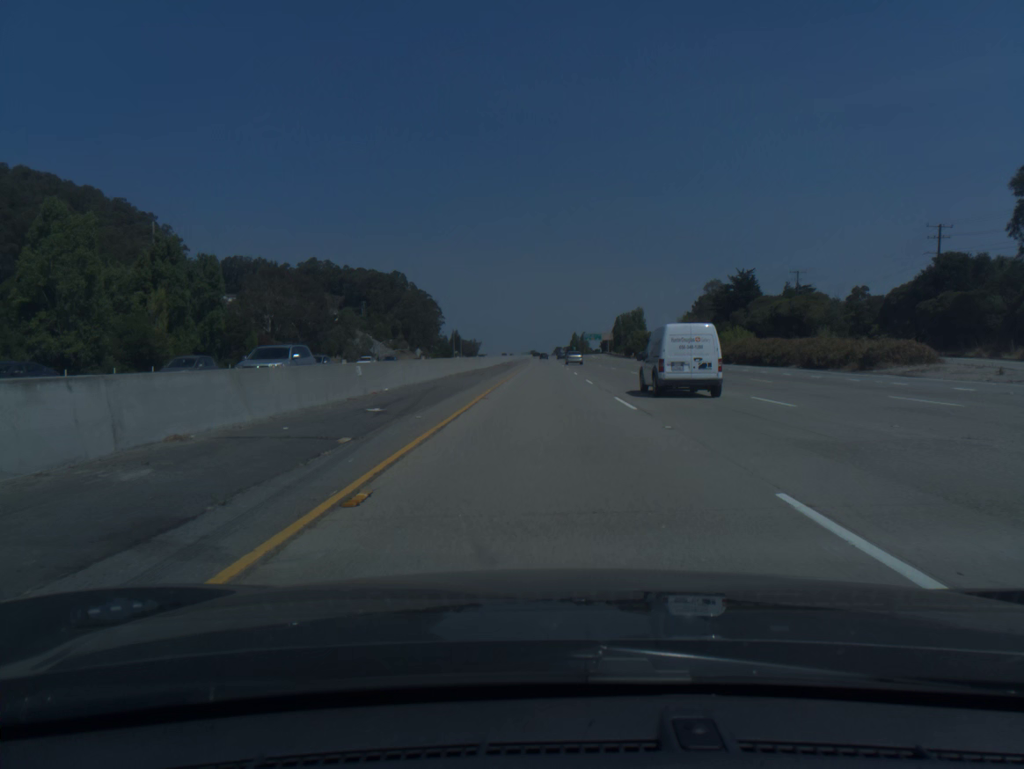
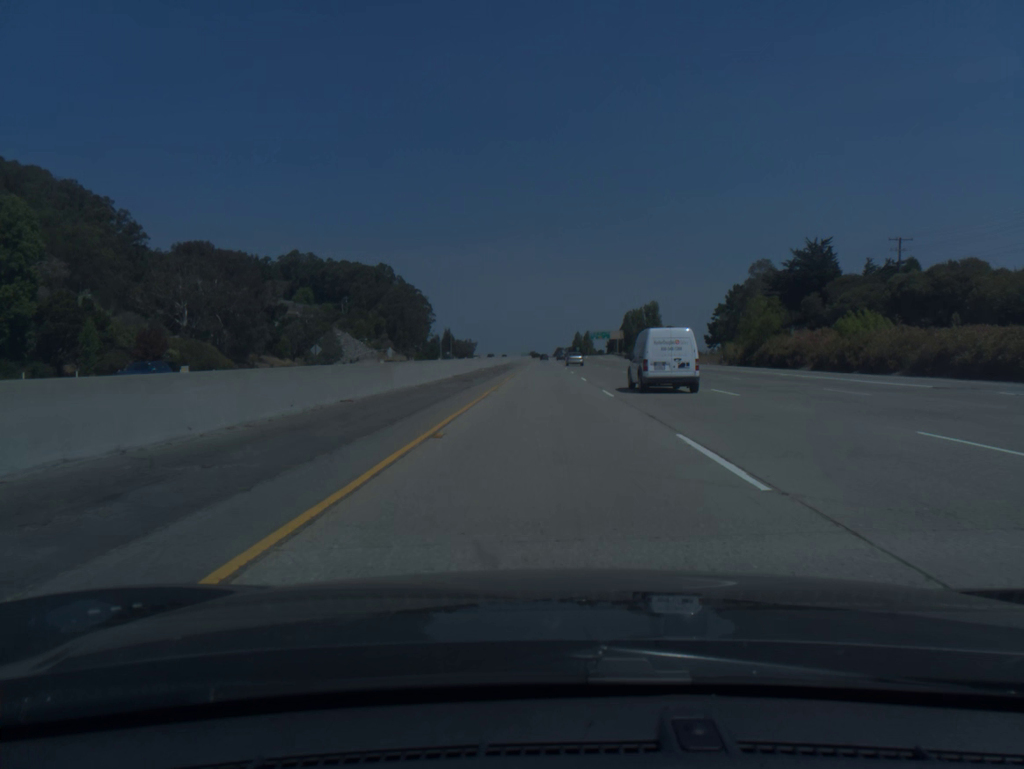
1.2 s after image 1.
(0.0, +38.6) m; 0°
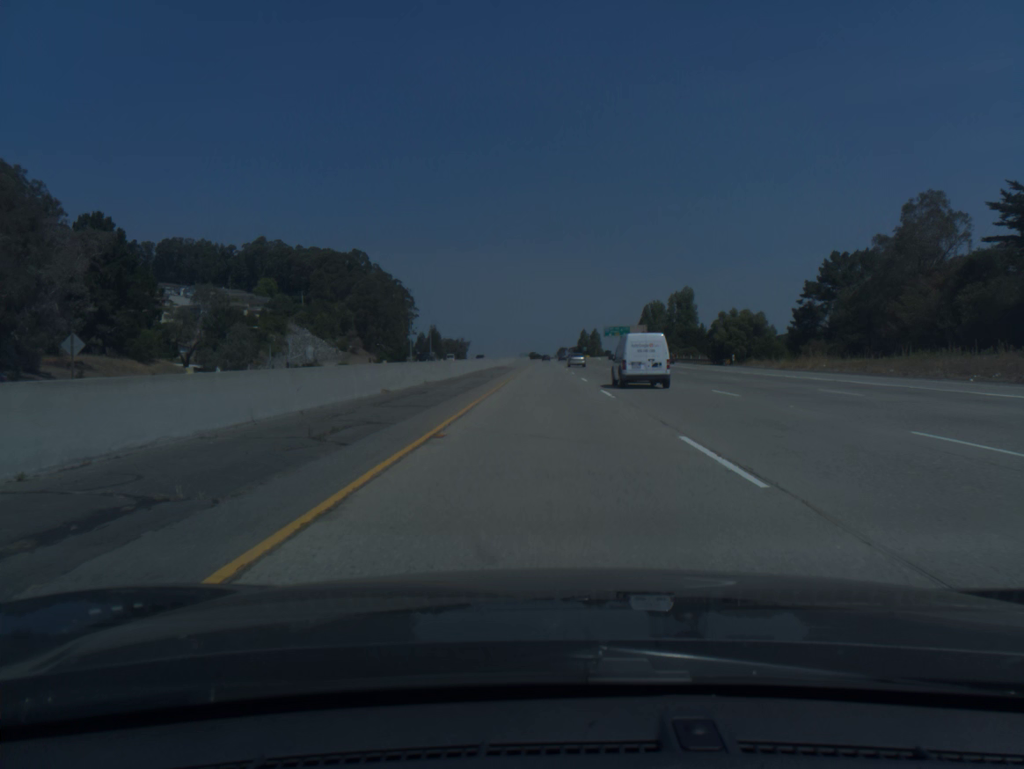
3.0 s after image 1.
(-0.1, +58.1) m; 0°
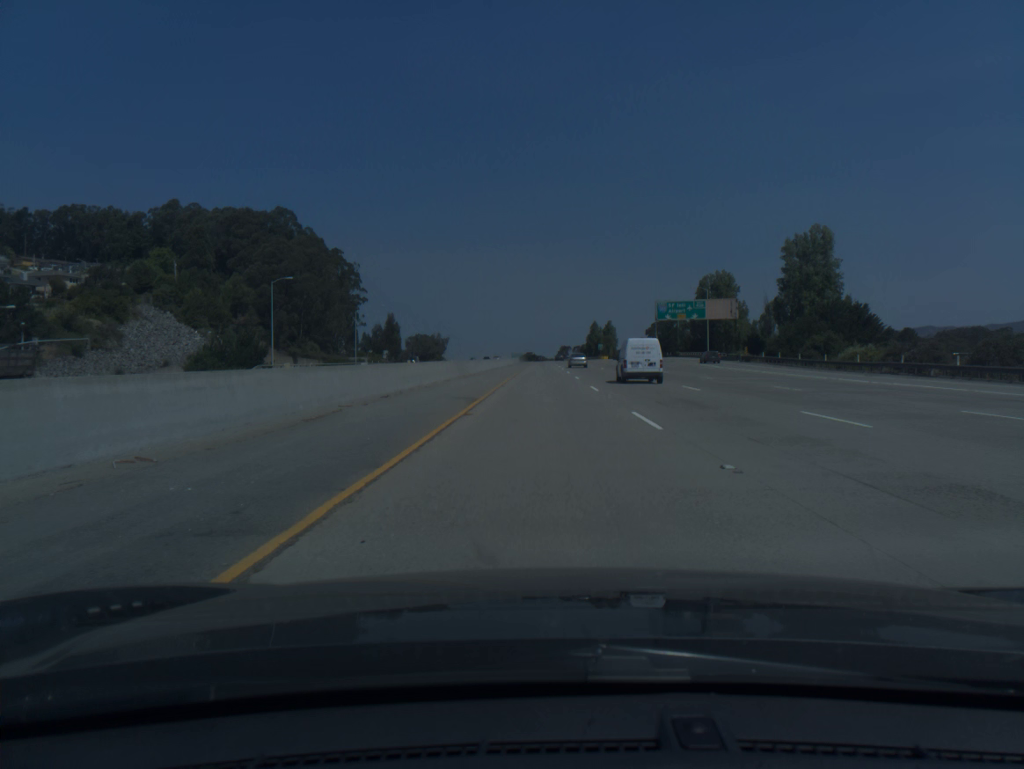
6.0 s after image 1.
(+0.2, +97.4) m; 0°
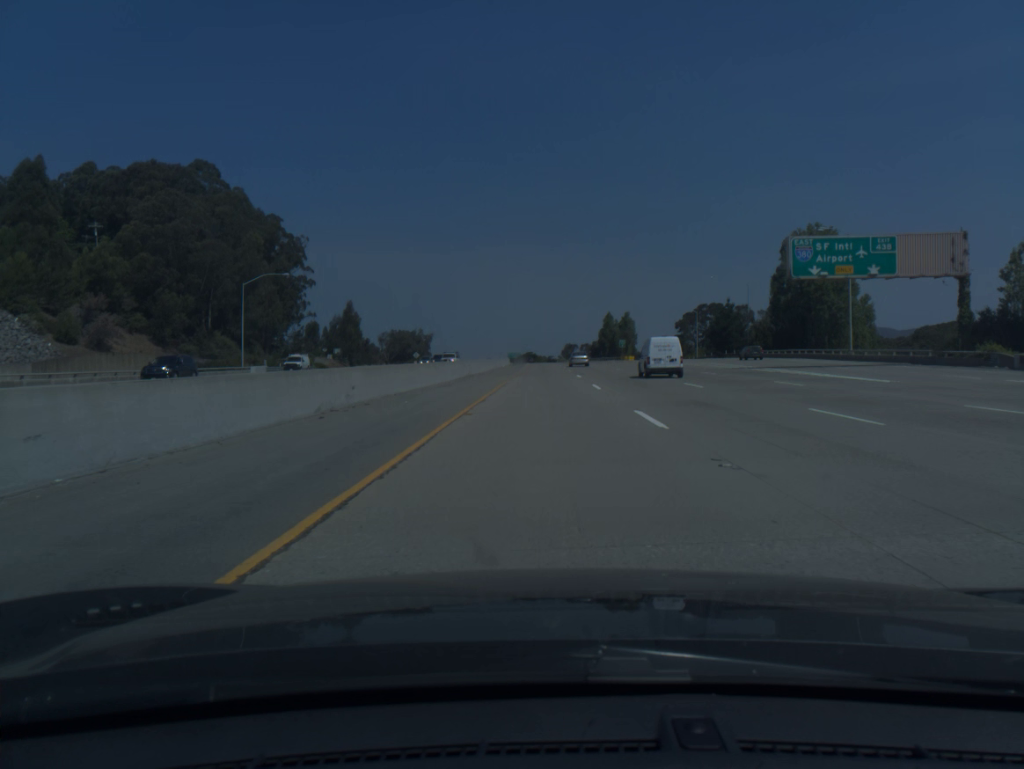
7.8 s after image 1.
(-0.1, +58.5) m; 0°
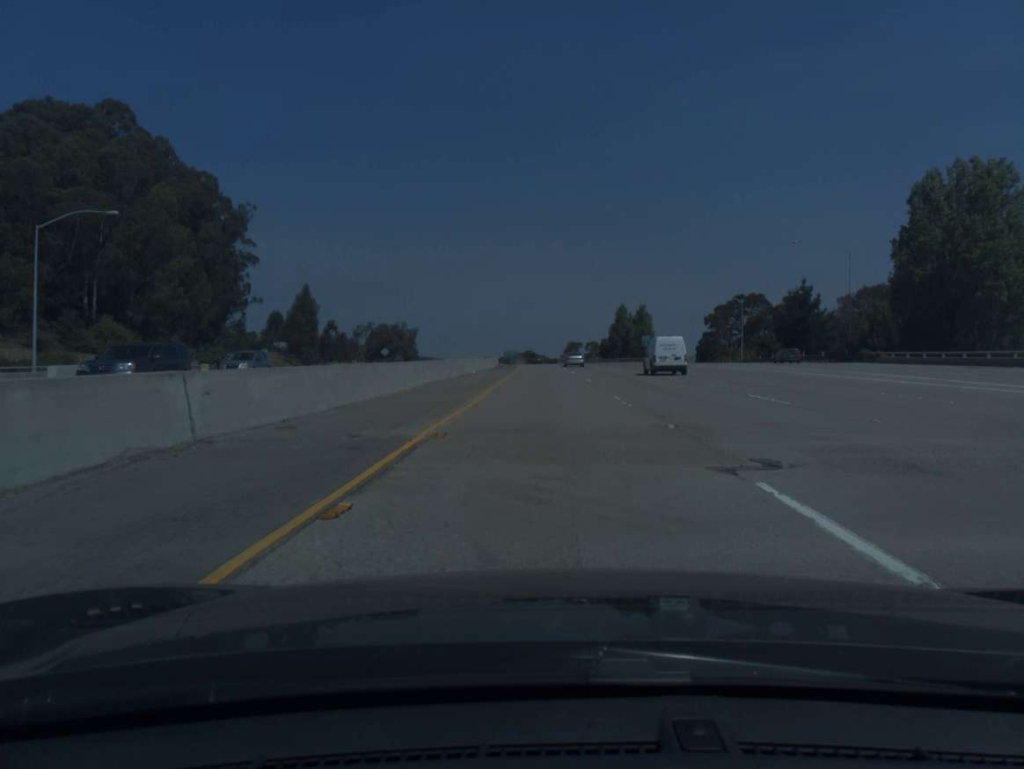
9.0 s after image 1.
(0.0, +39.1) m; 0°
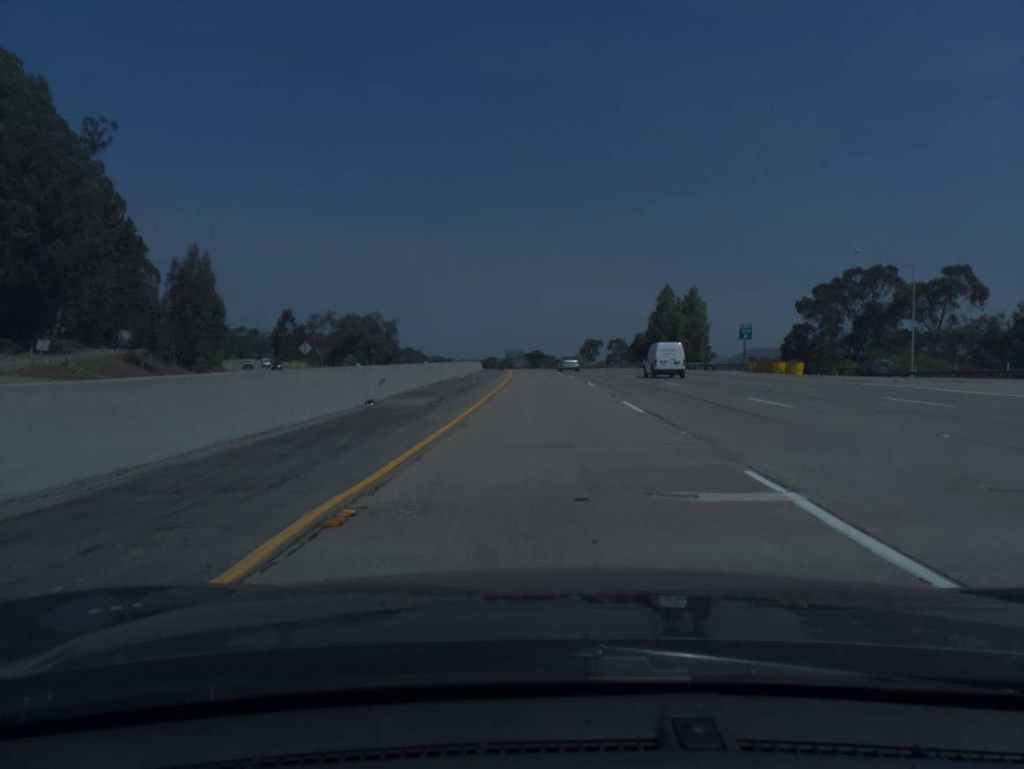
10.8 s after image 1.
(-0.2, +58.8) m; -1°
